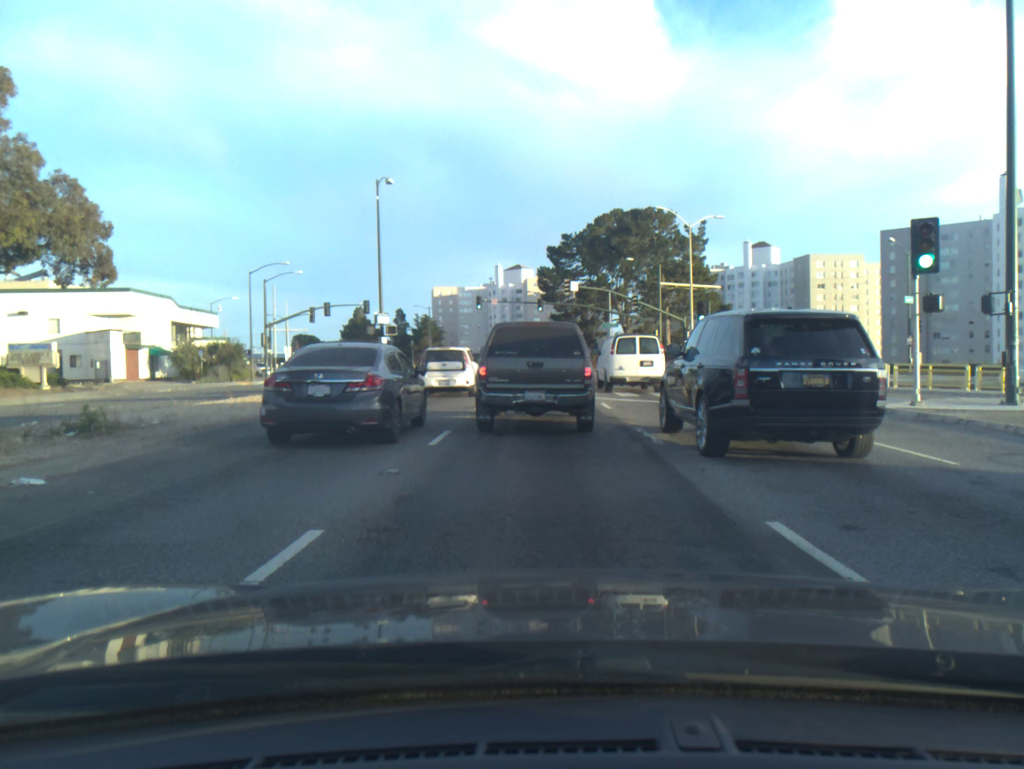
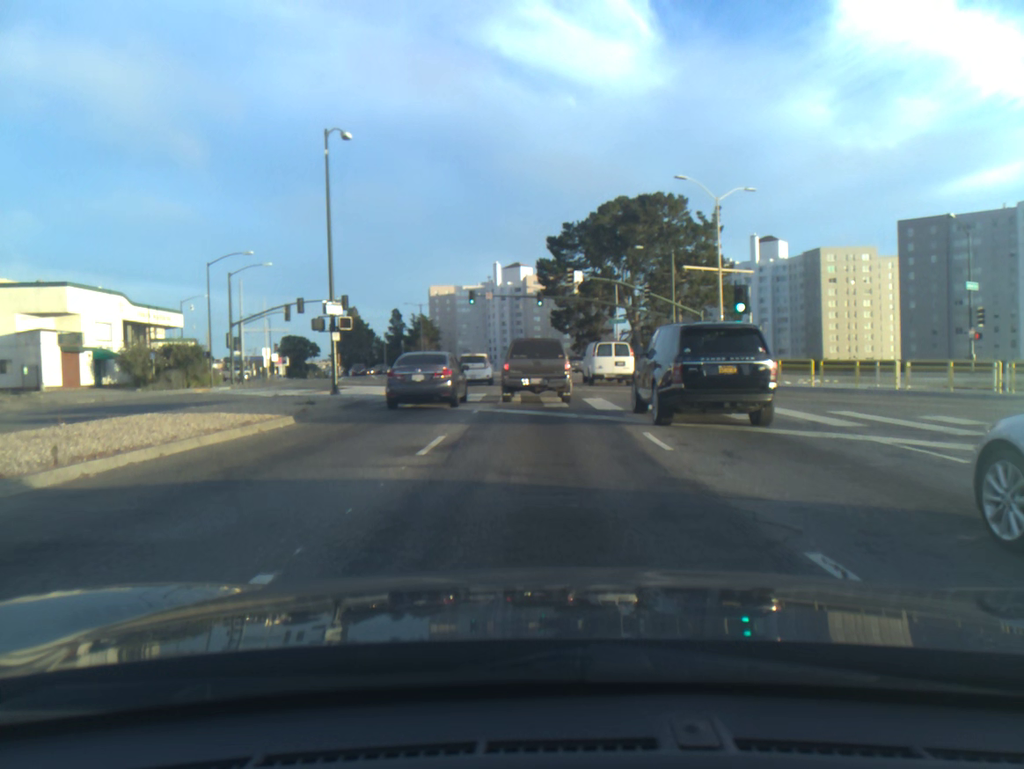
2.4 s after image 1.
(+0.1, +8.3) m; +1°
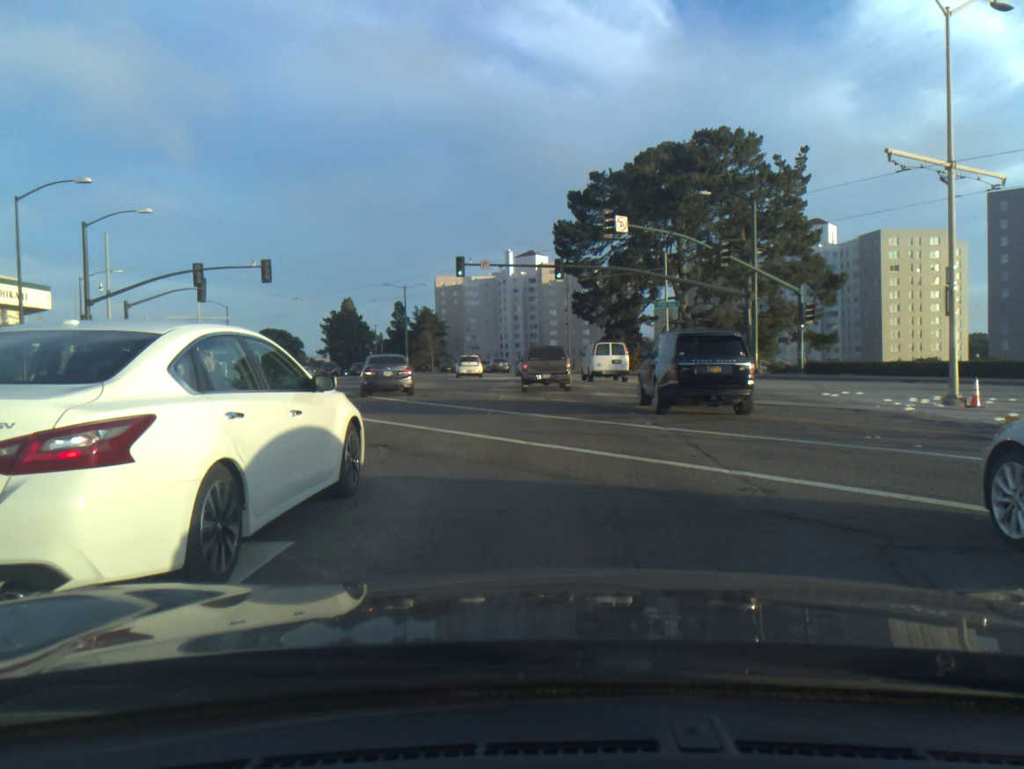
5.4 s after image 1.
(-0.4, +22.4) m; -2°
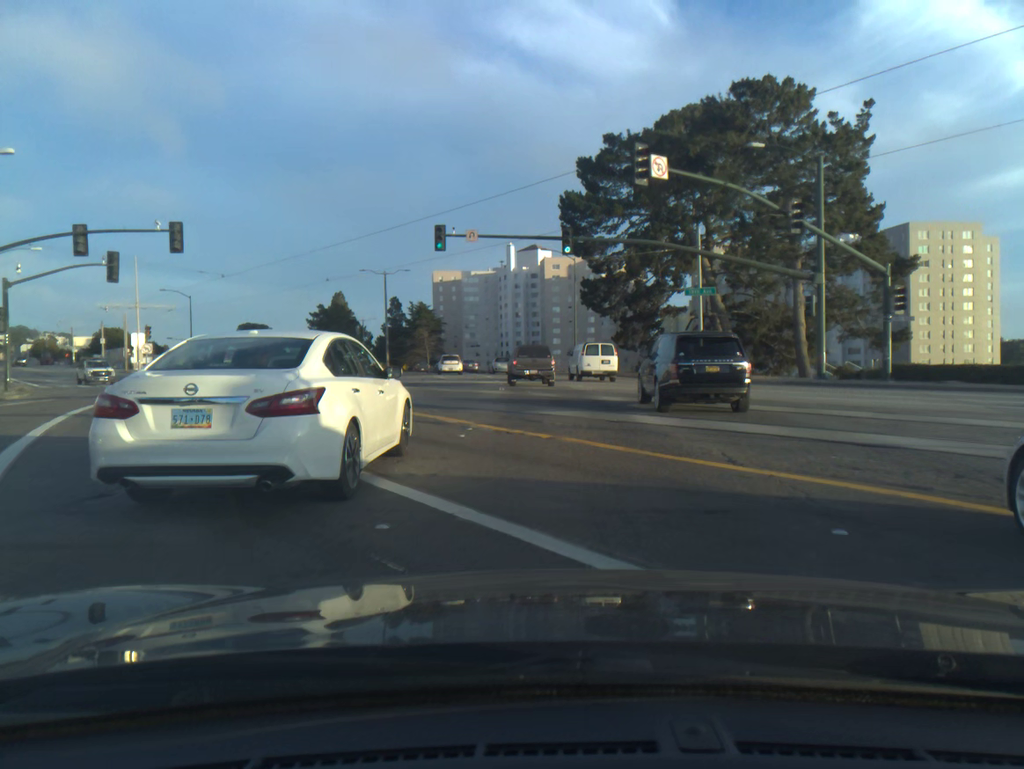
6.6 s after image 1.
(0.0, +11.5) m; 0°
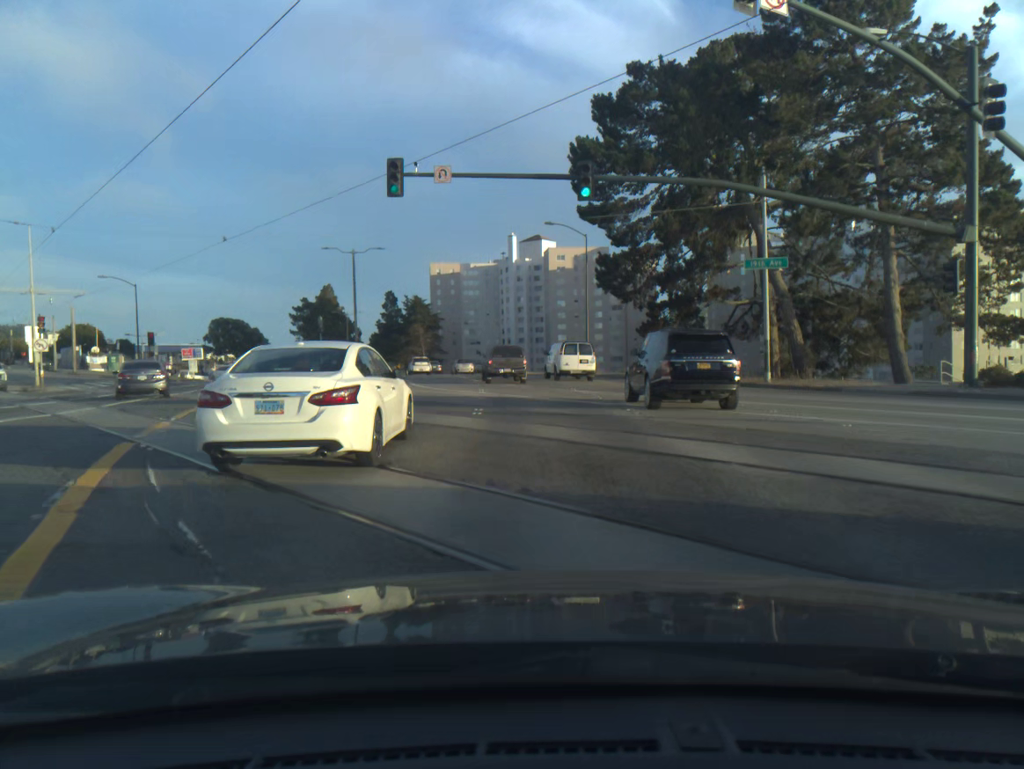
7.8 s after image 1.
(0.0, +12.9) m; 0°
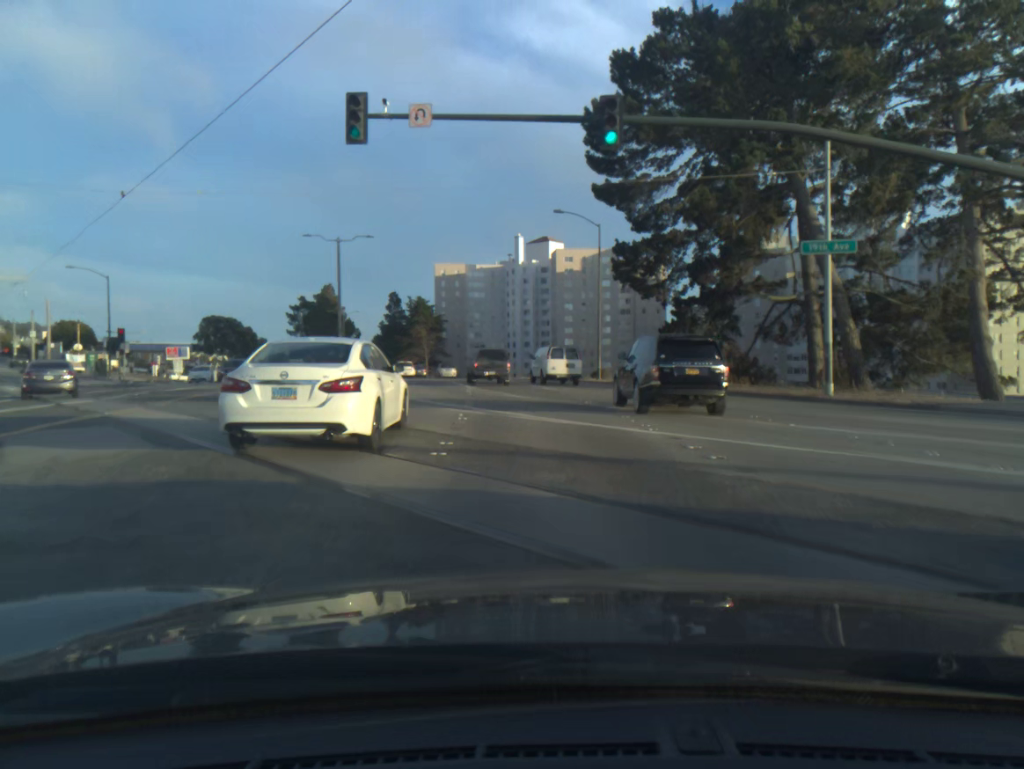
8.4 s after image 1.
(0.0, +6.9) m; -1°
